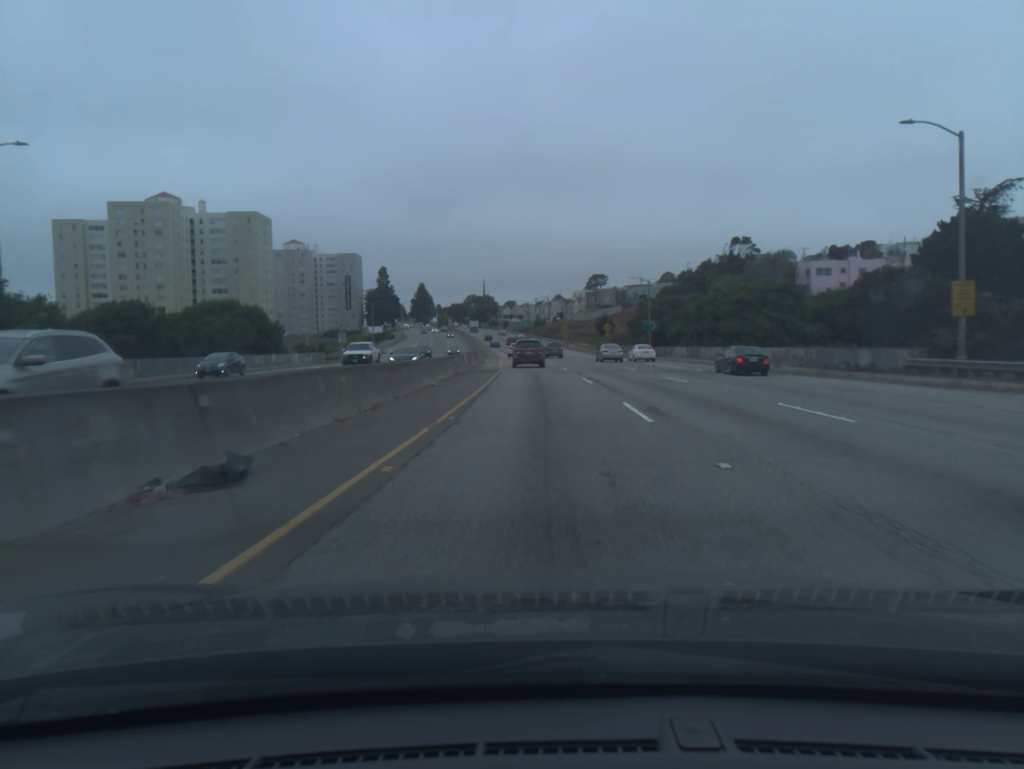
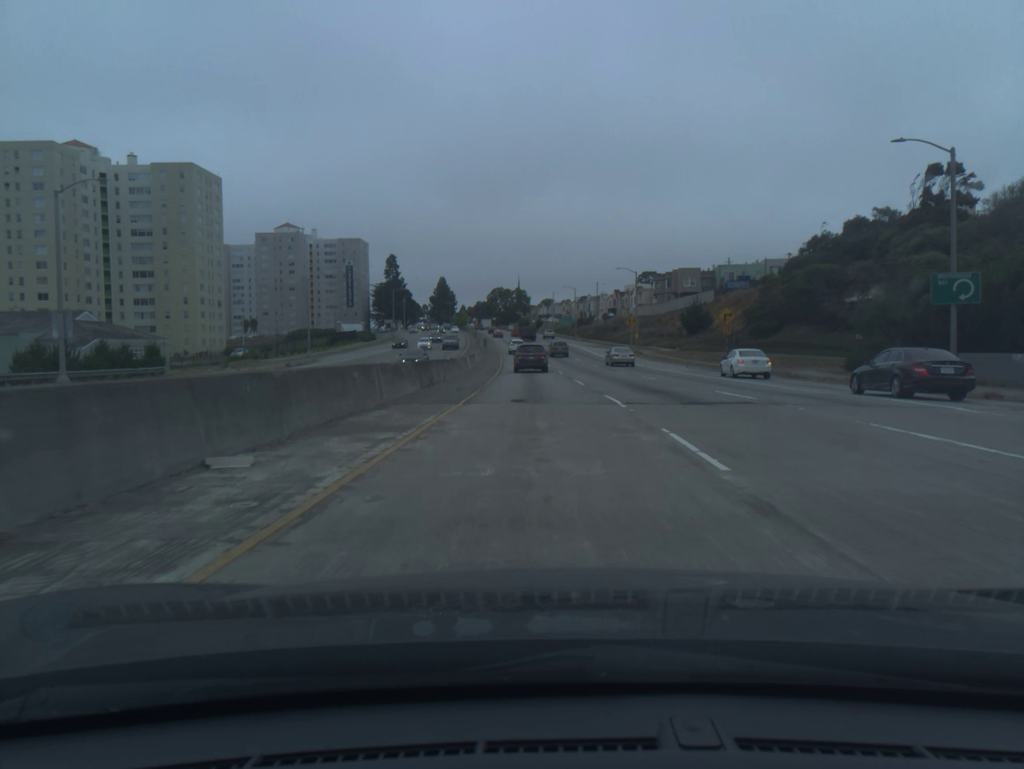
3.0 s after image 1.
(-1.3, +64.5) m; -3°
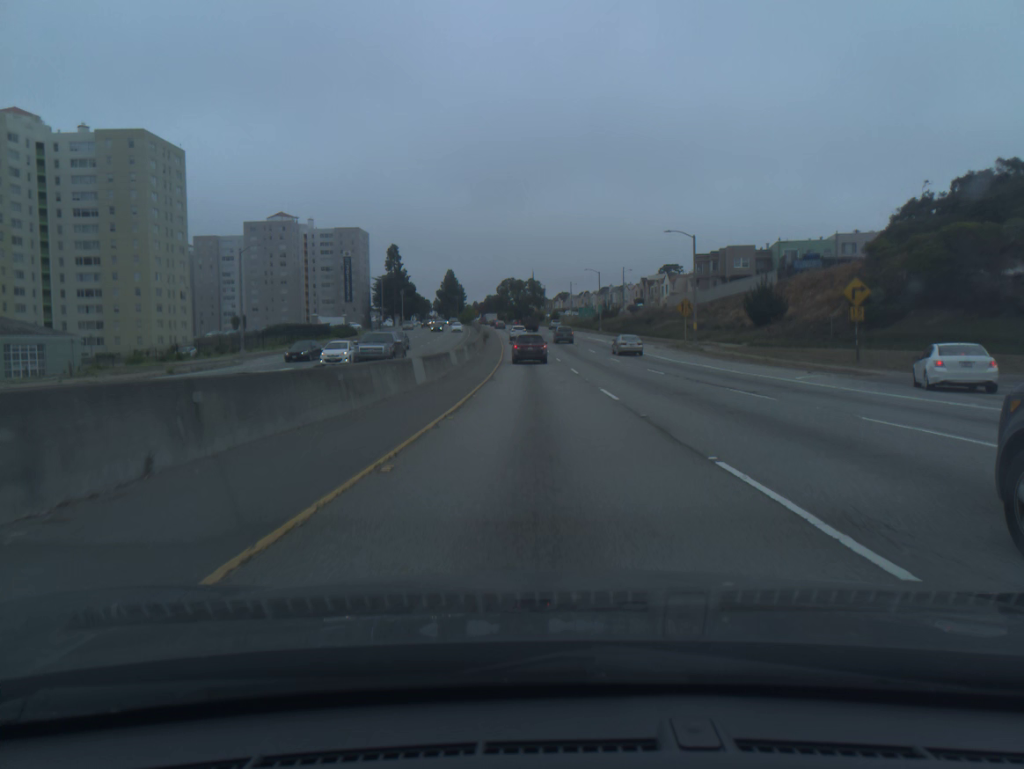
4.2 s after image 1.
(-0.3, +25.6) m; -1°
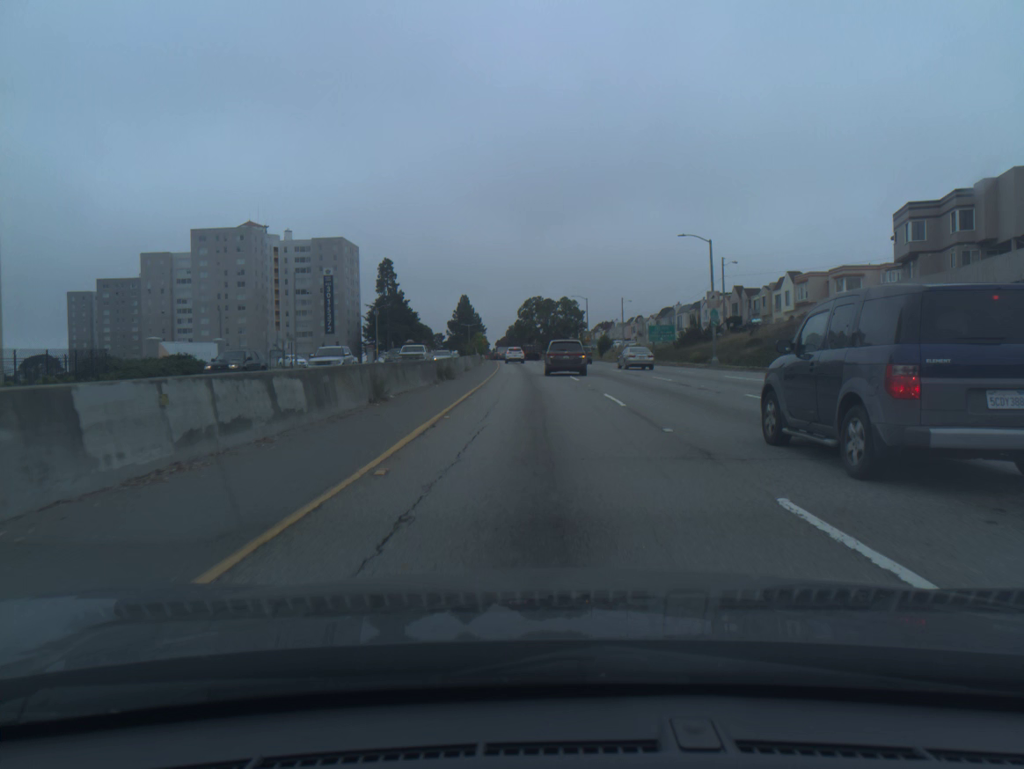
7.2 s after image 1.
(-1.4, +61.3) m; -2°
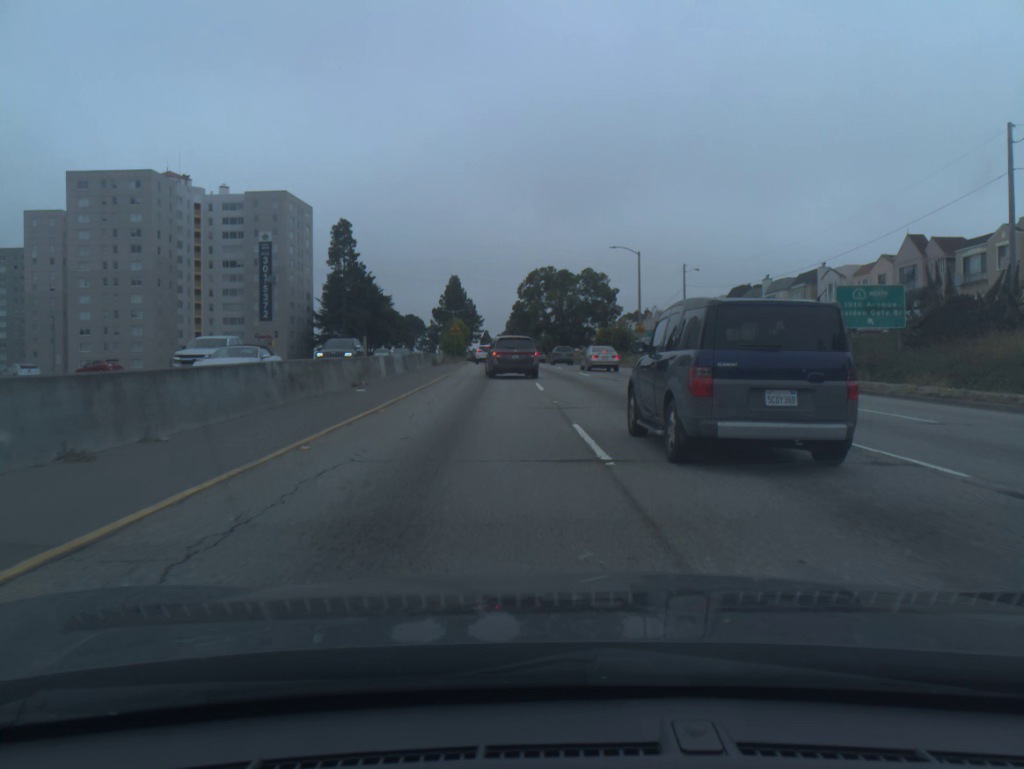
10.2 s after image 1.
(-0.4, +52.9) m; -1°
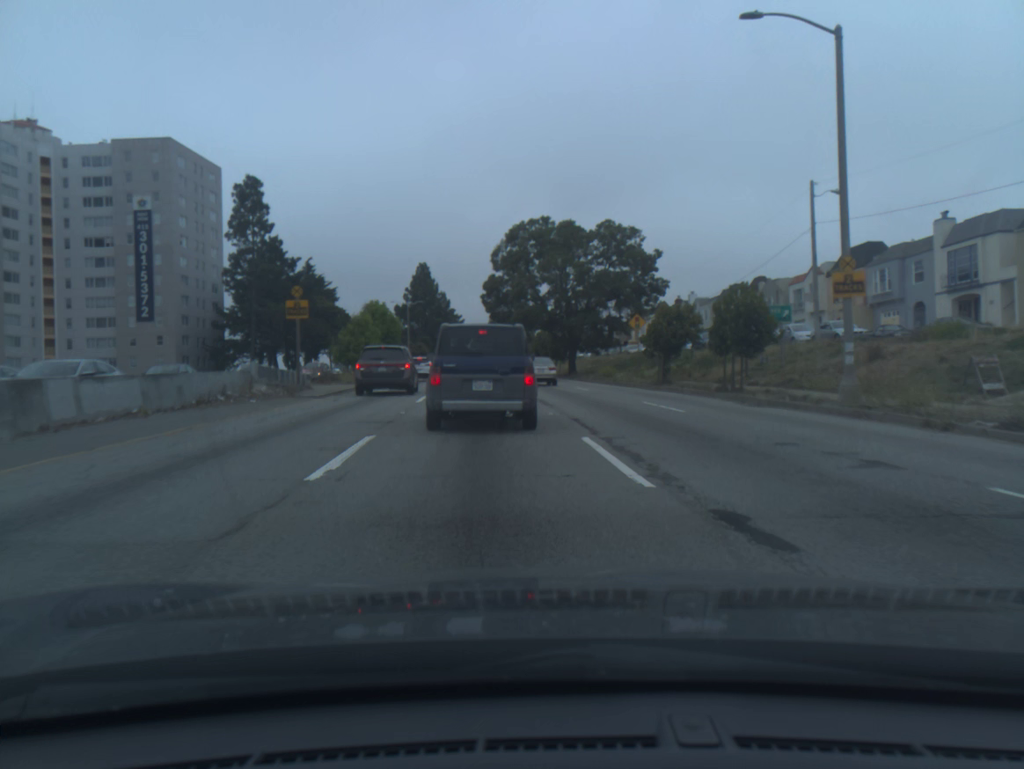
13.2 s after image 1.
(+0.3, +44.8) m; 0°
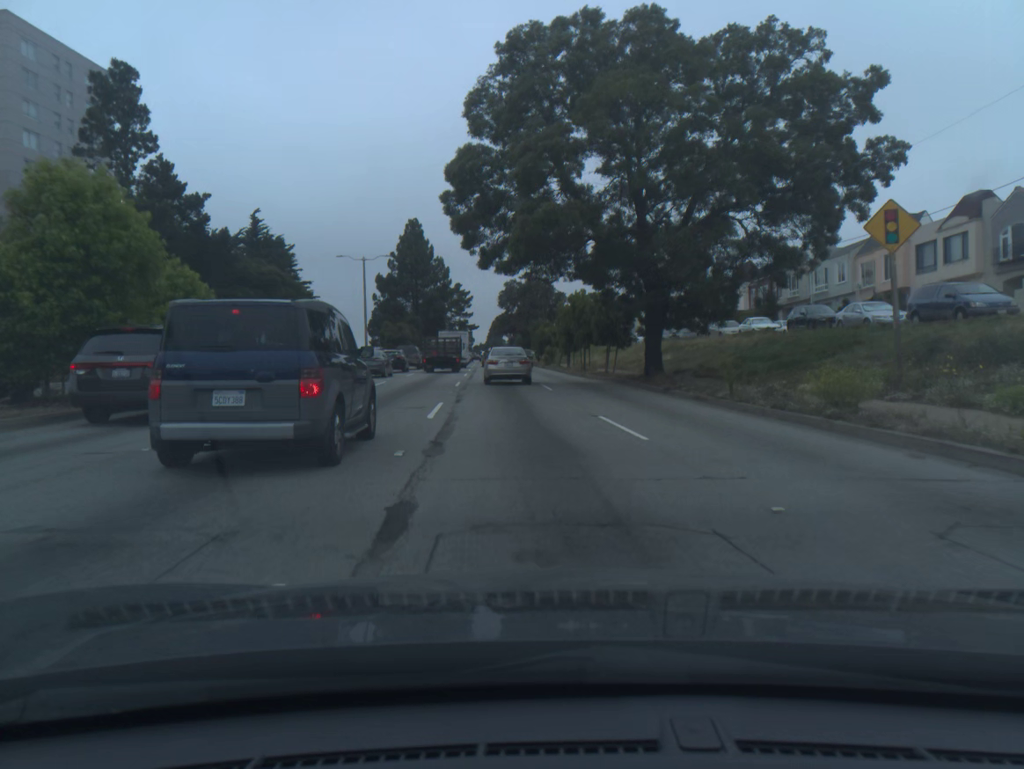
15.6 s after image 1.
(-0.7, +37.0) m; -2°
